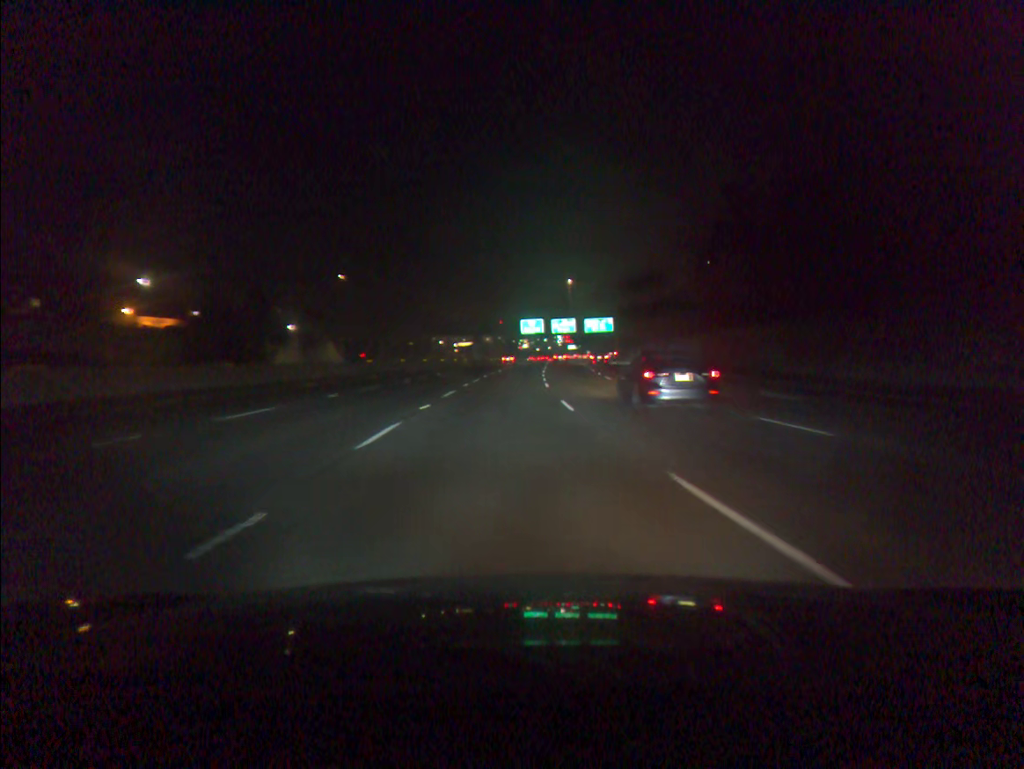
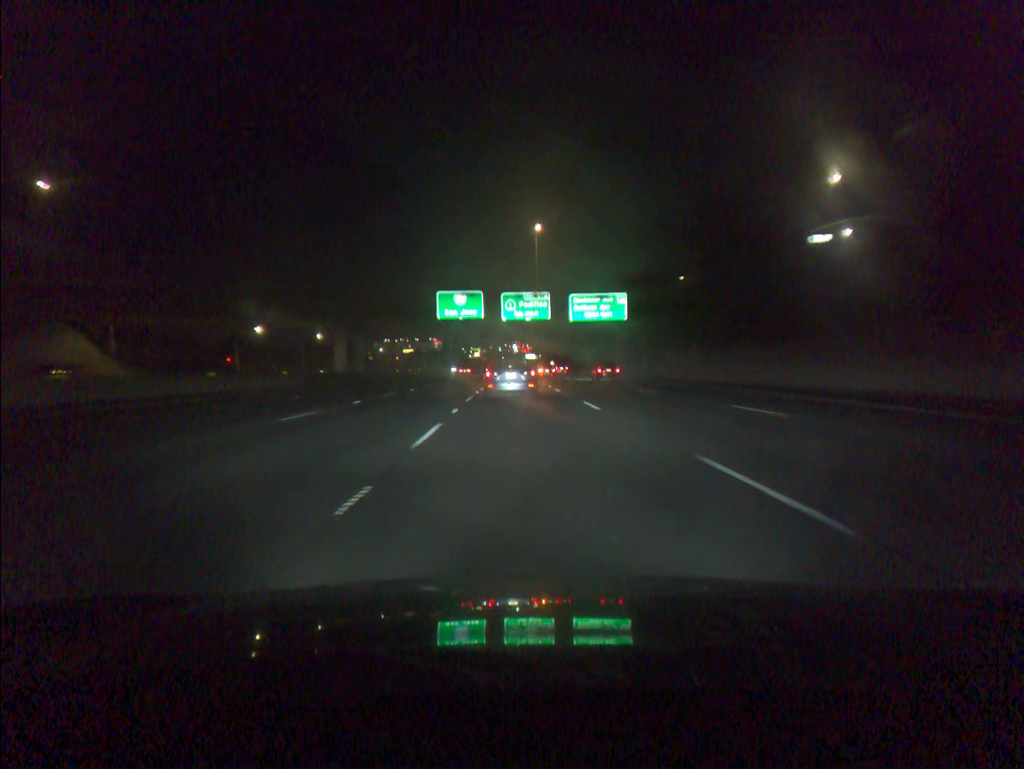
(+4.0, +80.6) m; +3°
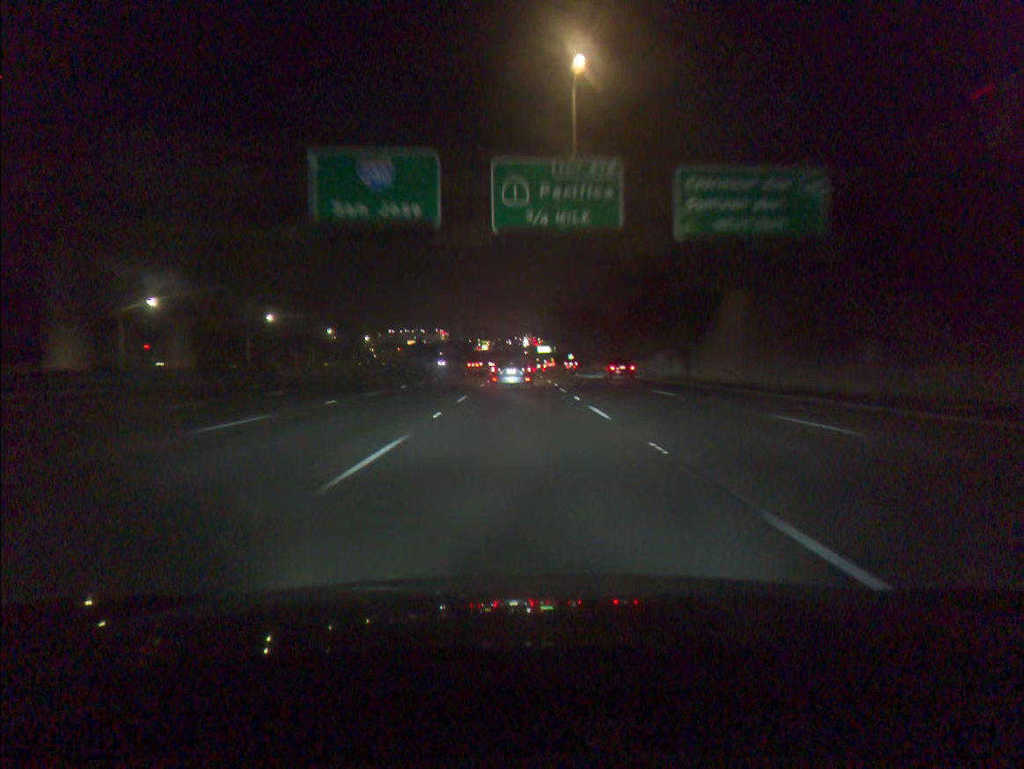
(-0.3, +47.6) m; -1°
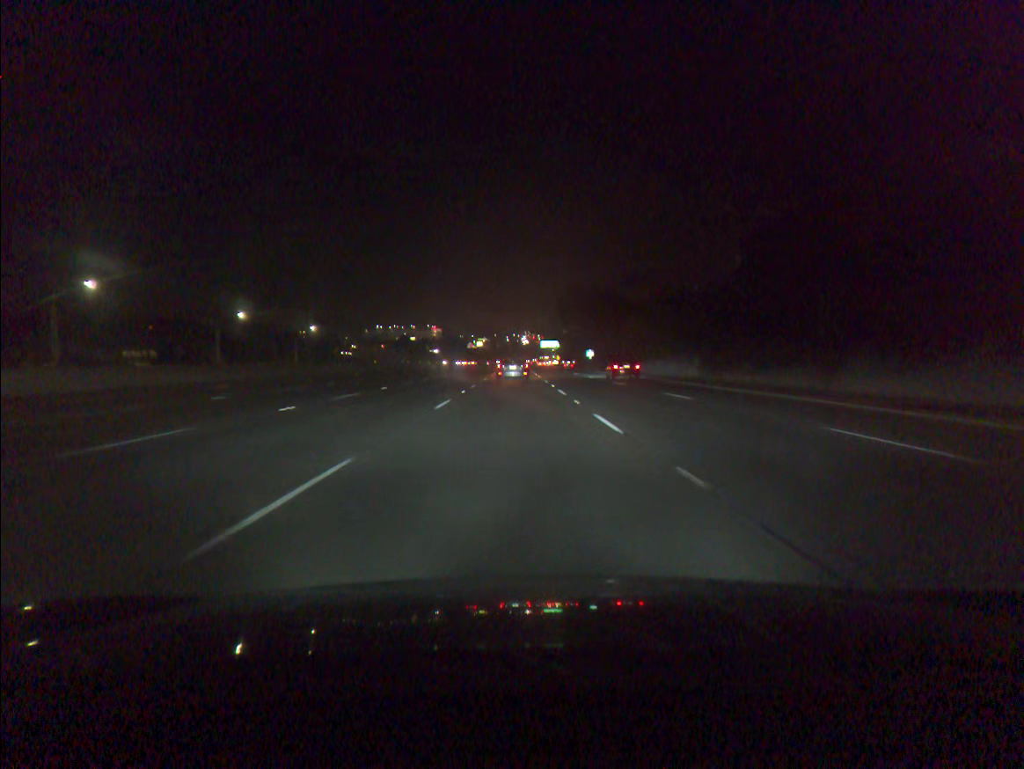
(0.0, +62.1) m; 0°
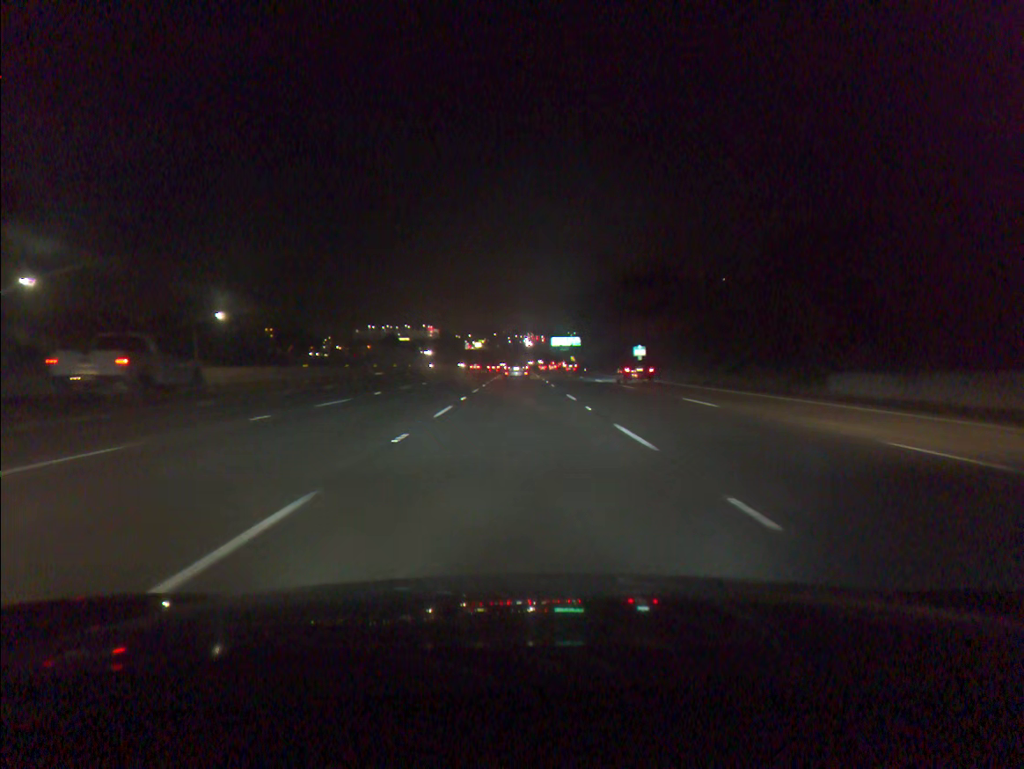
(-0.4, +60.7) m; 0°
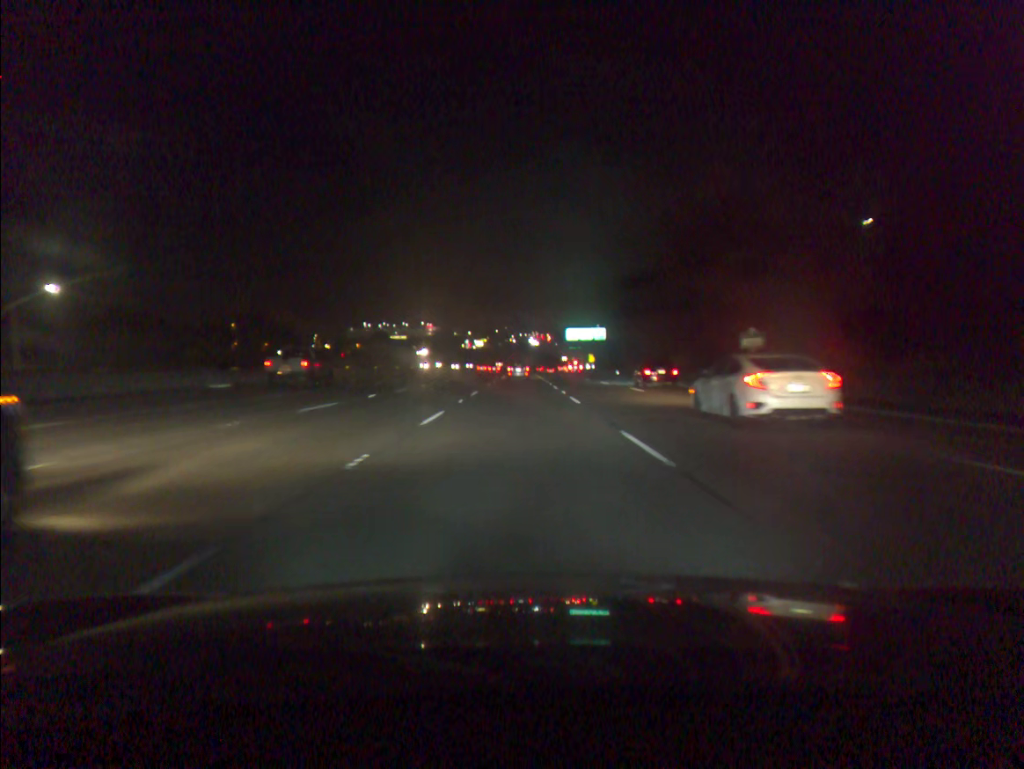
(+0.1, +45.8) m; 0°
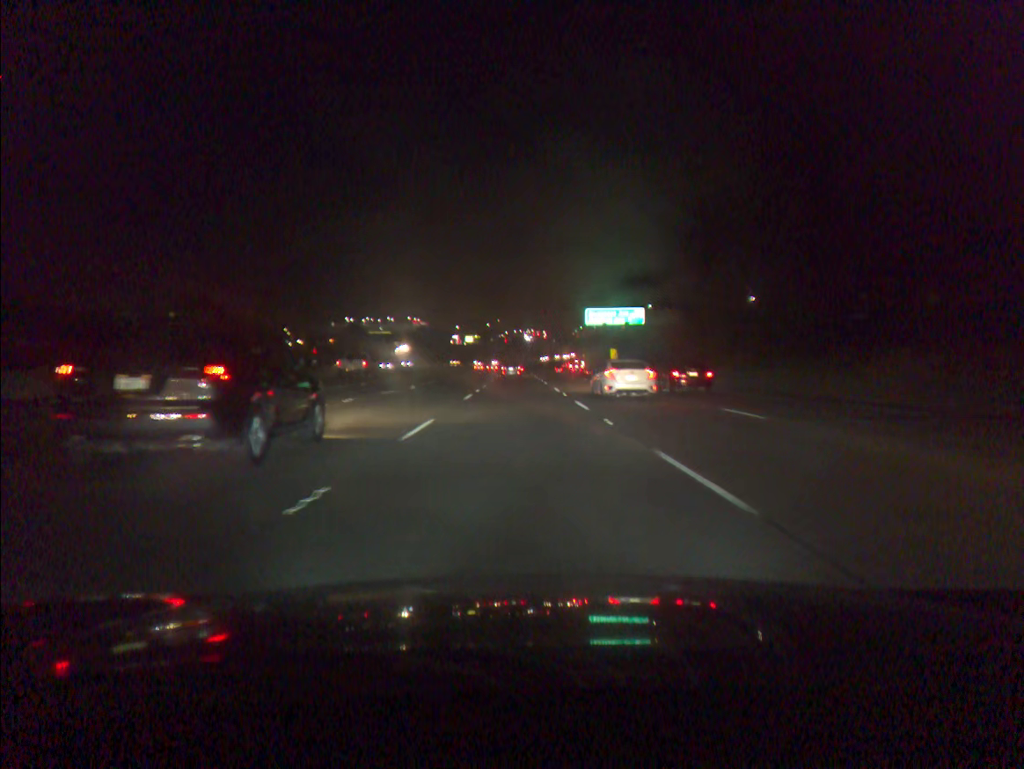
(0.0, +46.7) m; 0°
